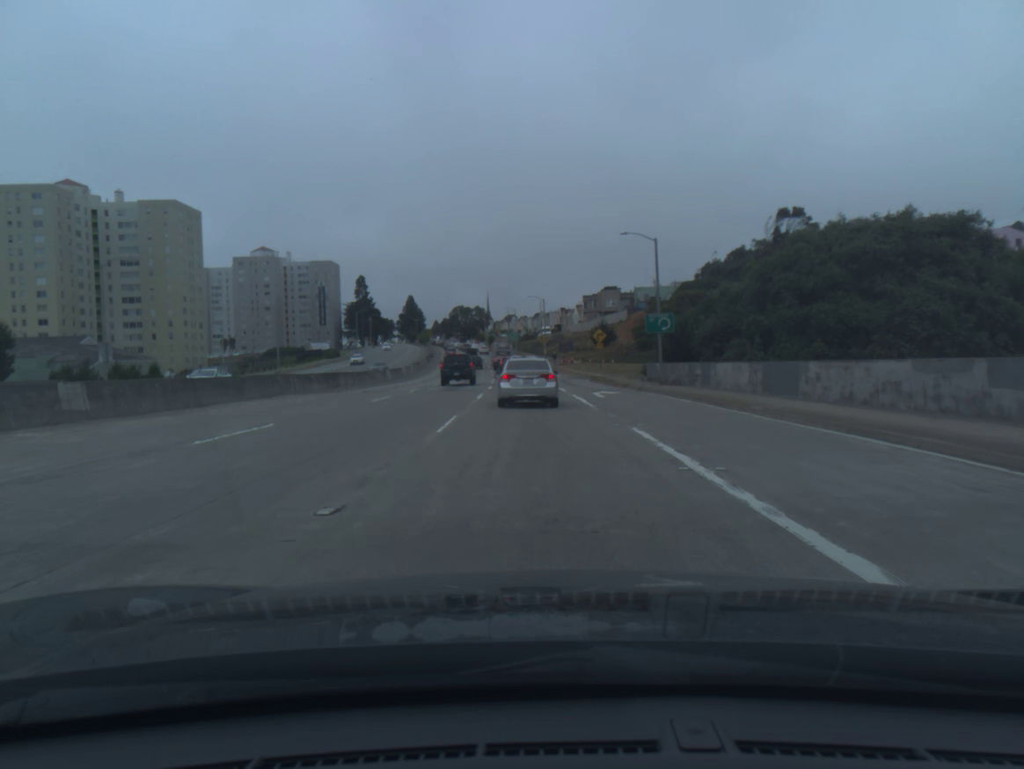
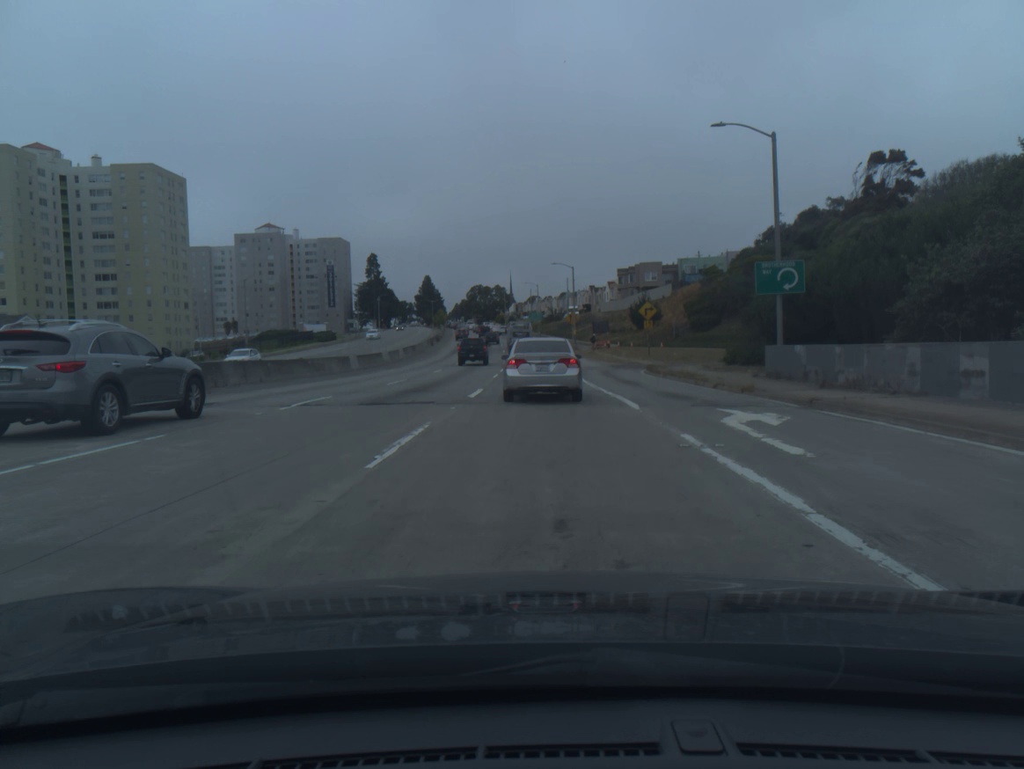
(-0.3, +20.8) m; -2°
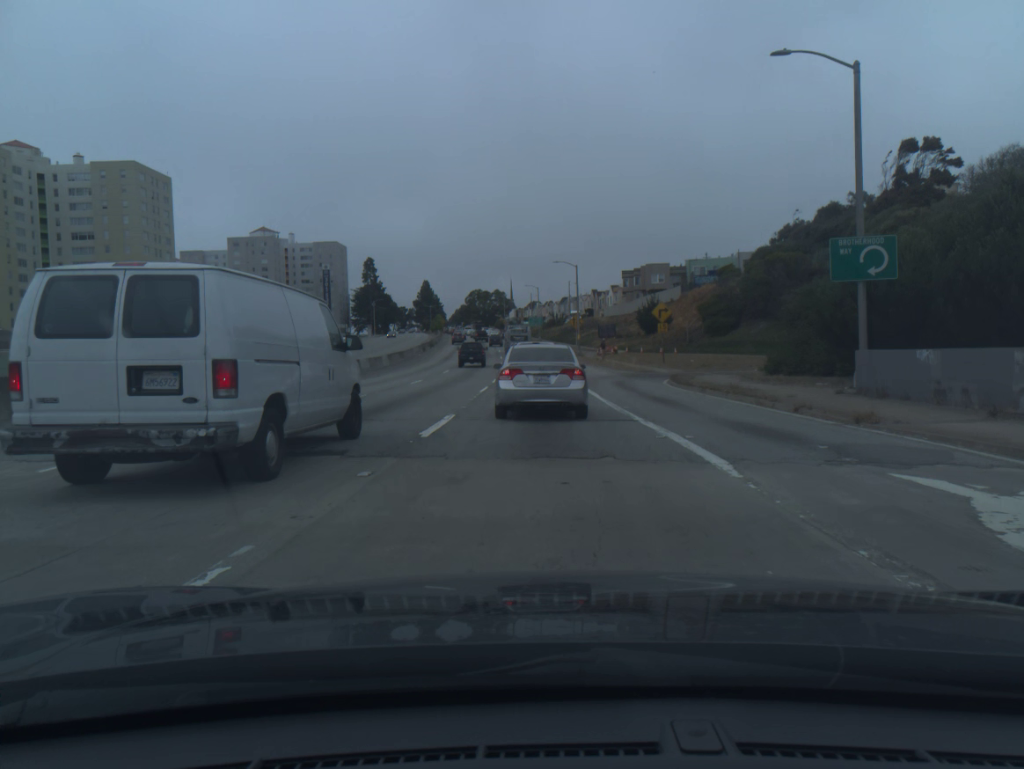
(0.0, +8.0) m; 0°
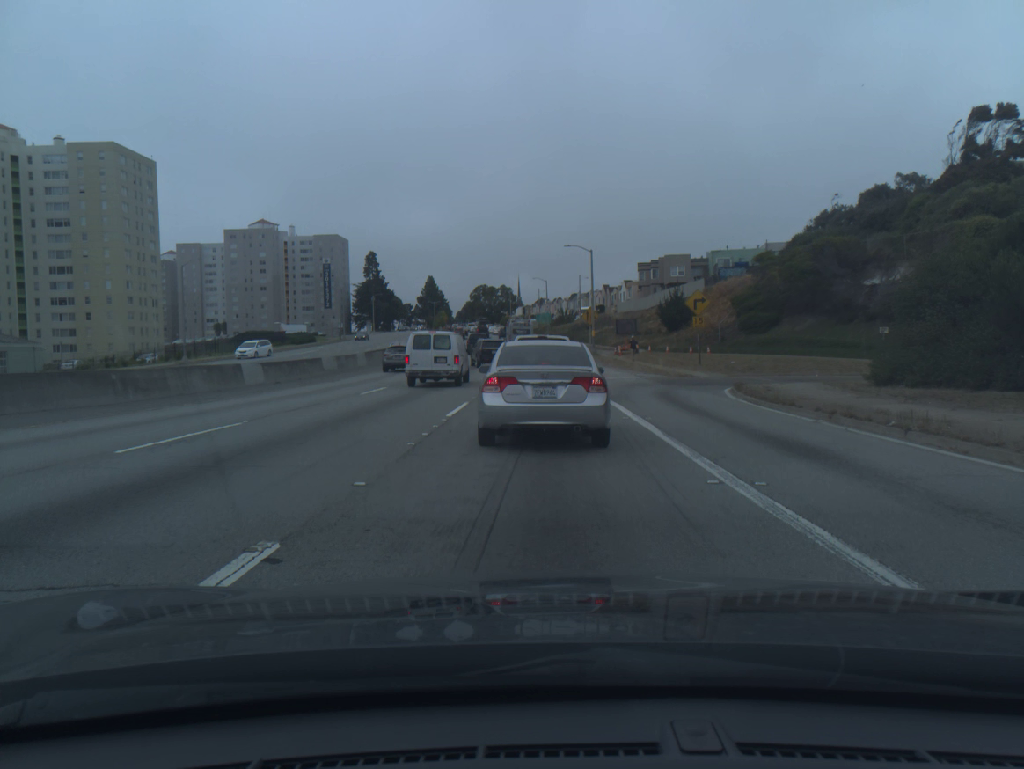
(-0.1, +11.0) m; -2°
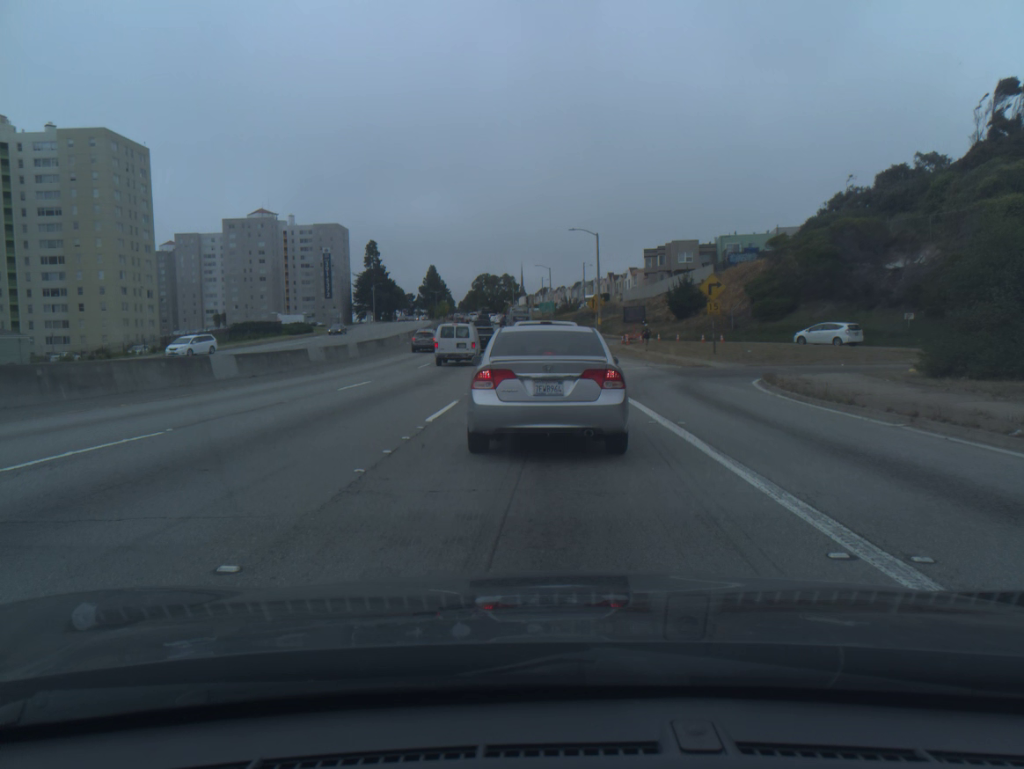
(+0.1, +3.3) m; +1°
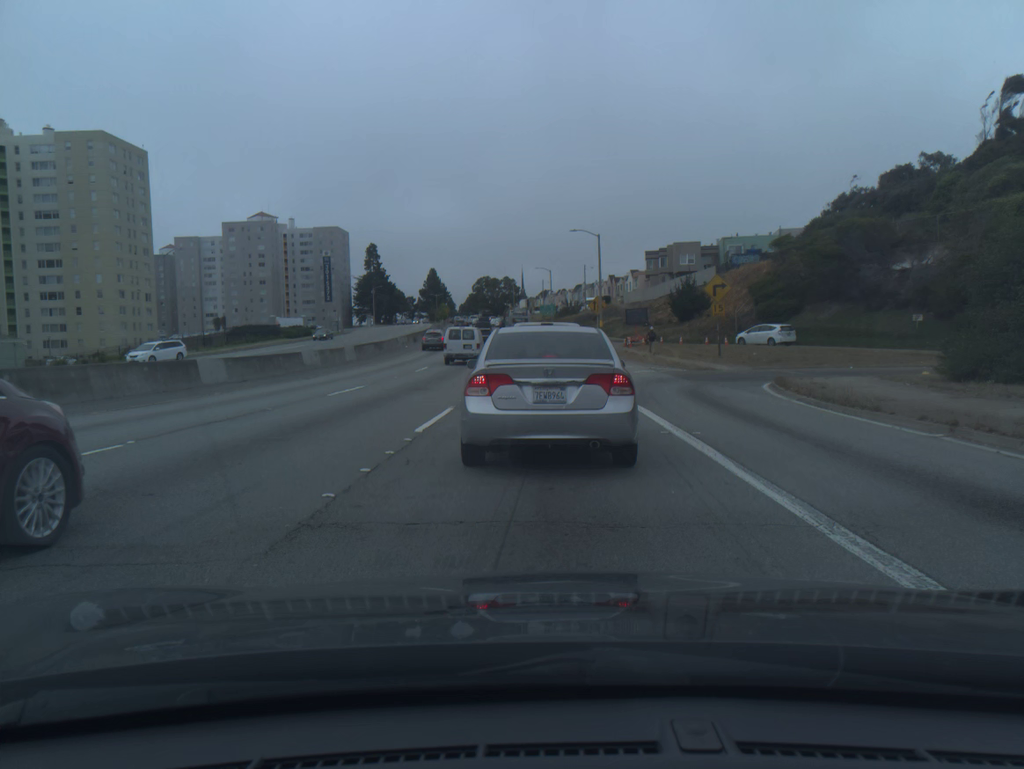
(0.0, +1.1) m; 0°
